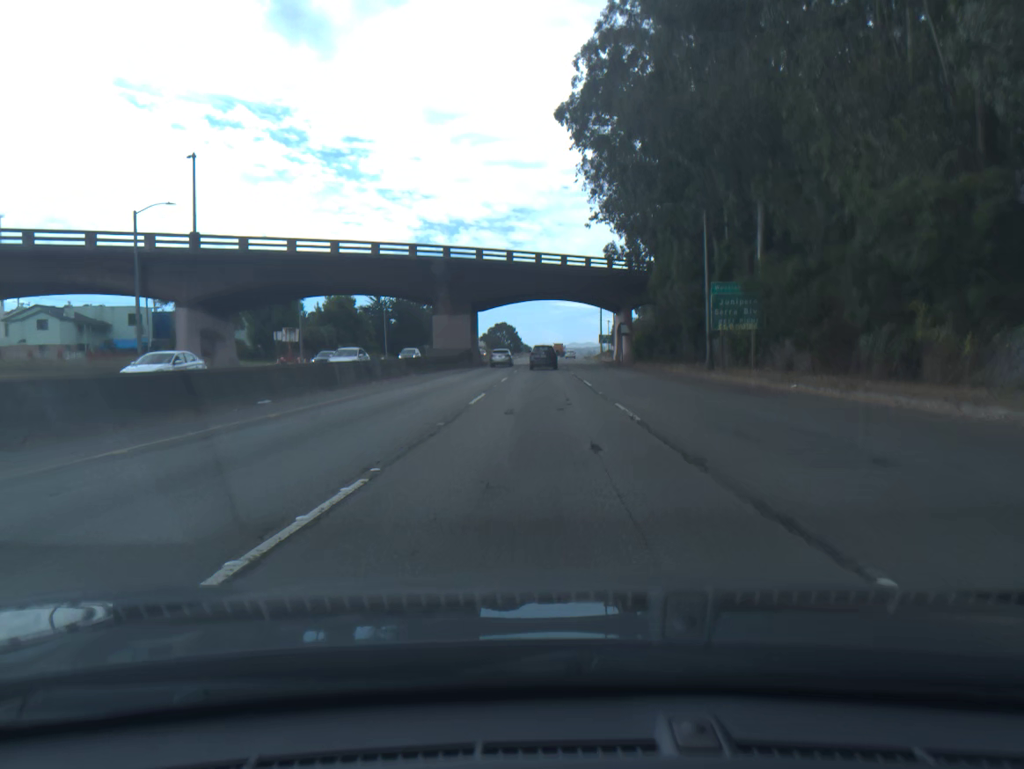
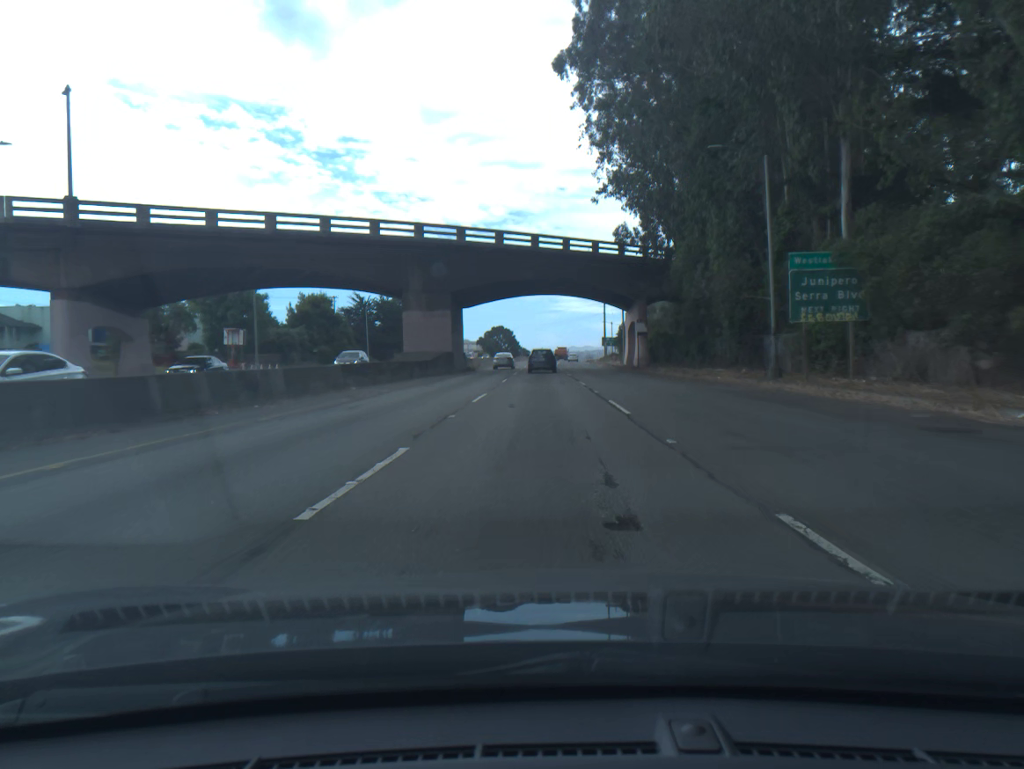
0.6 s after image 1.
(0.0, +13.1) m; 0°
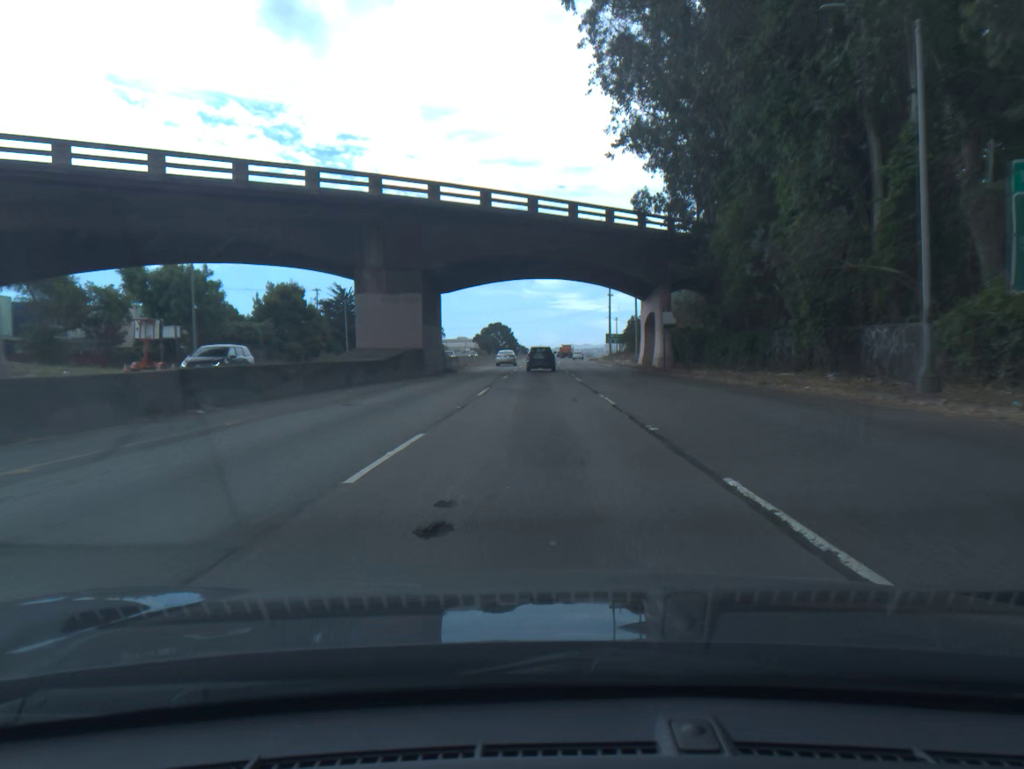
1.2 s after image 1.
(0.0, +13.0) m; 0°
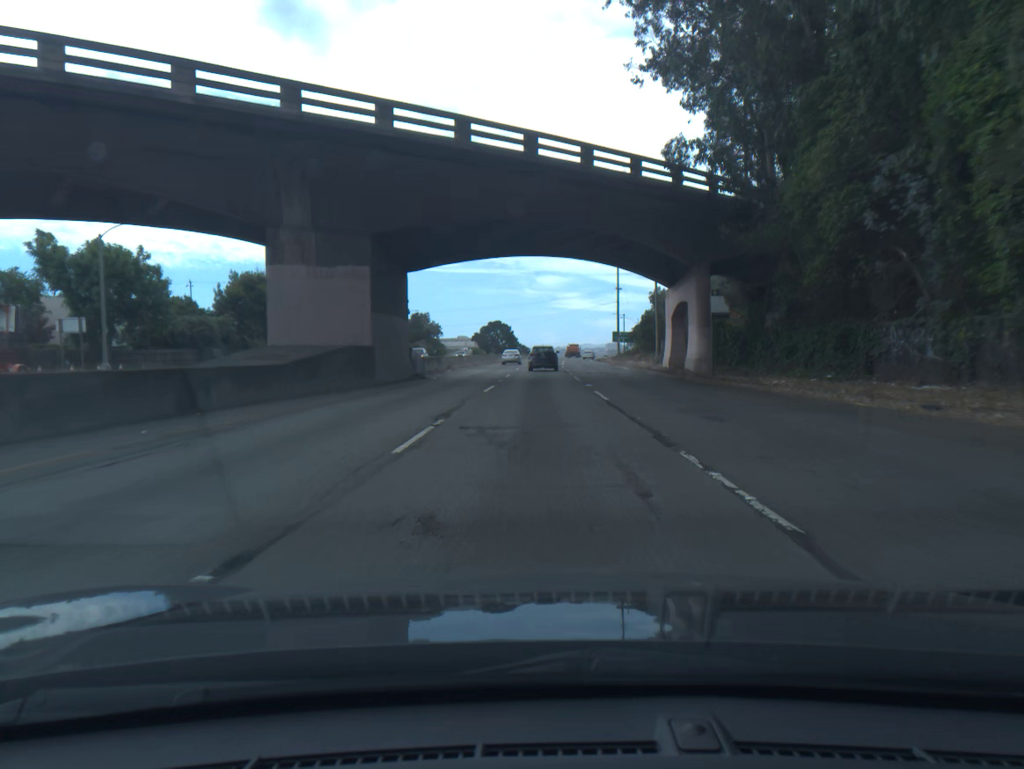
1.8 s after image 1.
(0.0, +12.9) m; 0°
